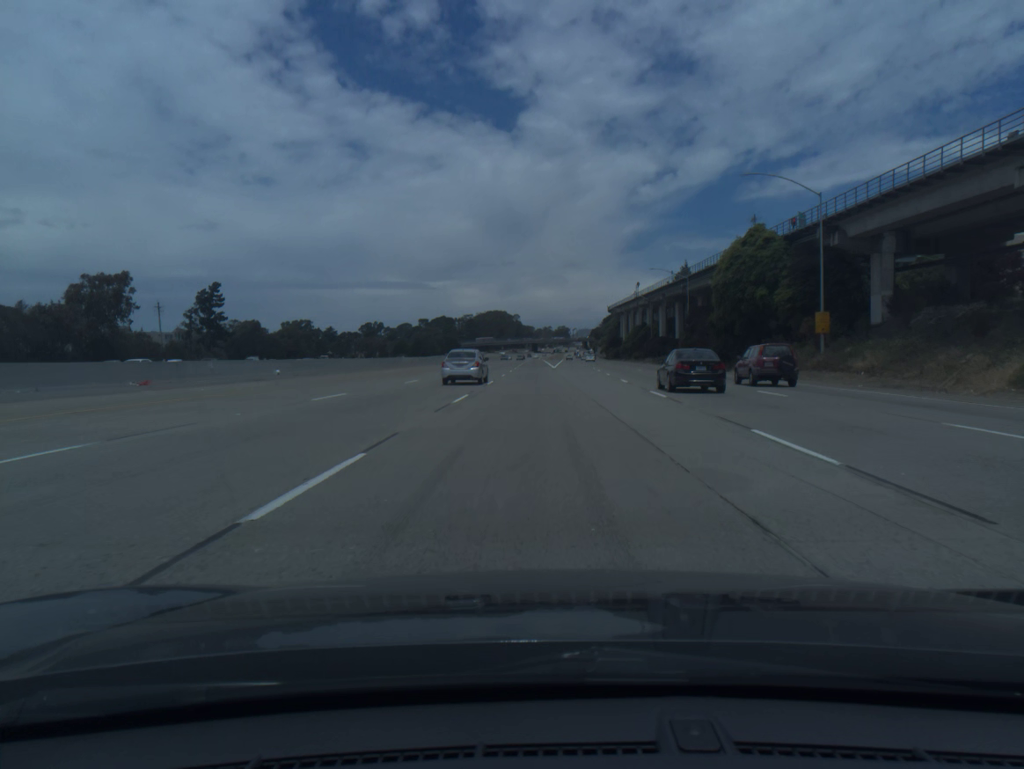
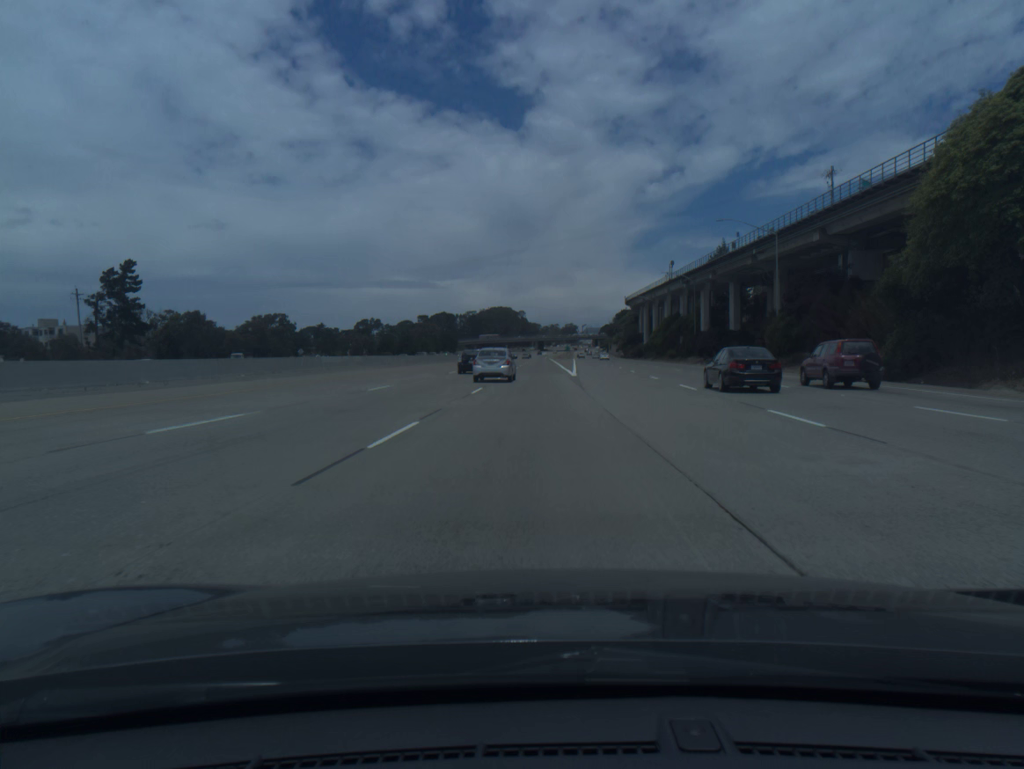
(-0.1, +38.4) m; 0°
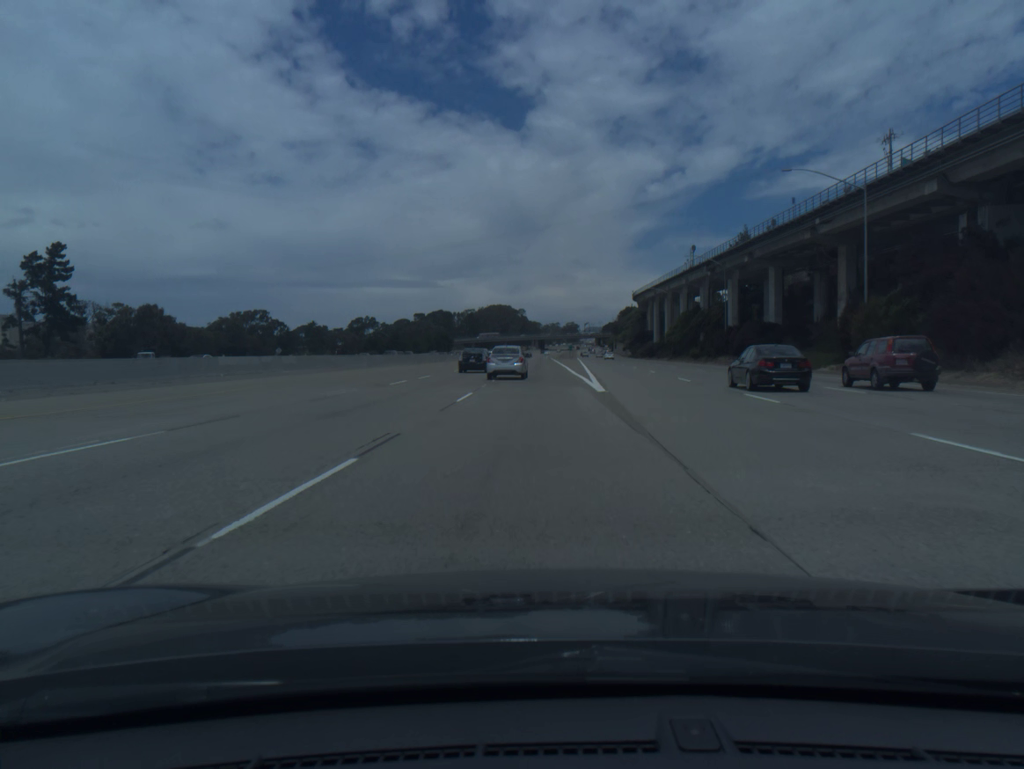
(0.0, +19.2) m; 0°
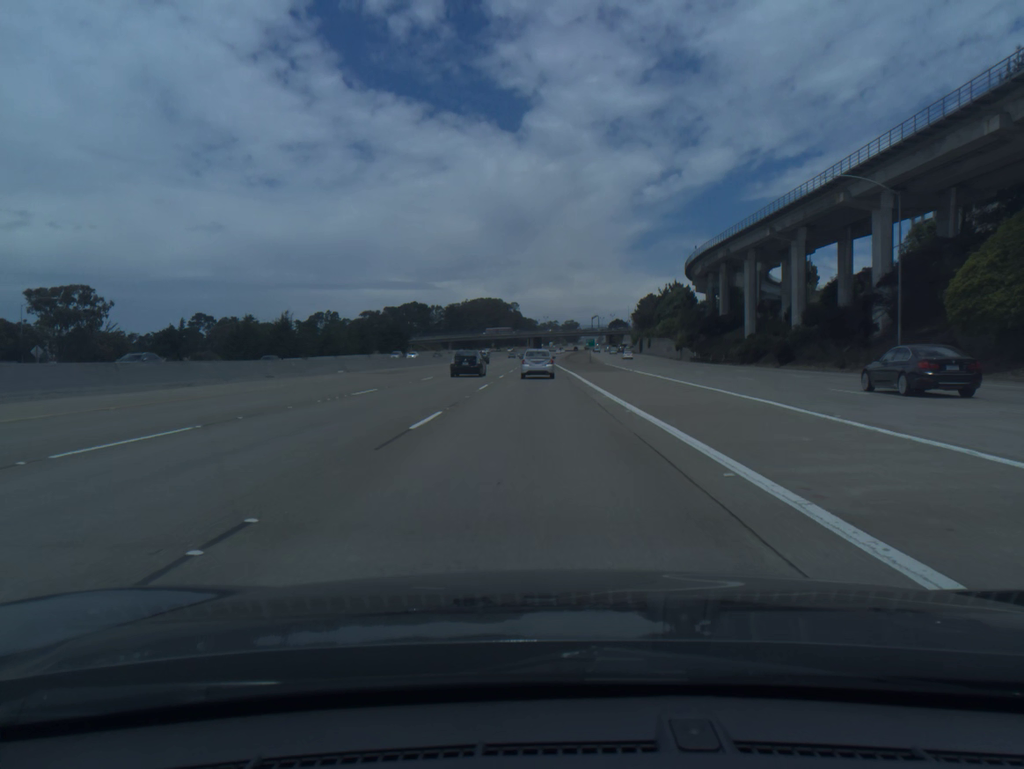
(+0.1, +95.9) m; 0°
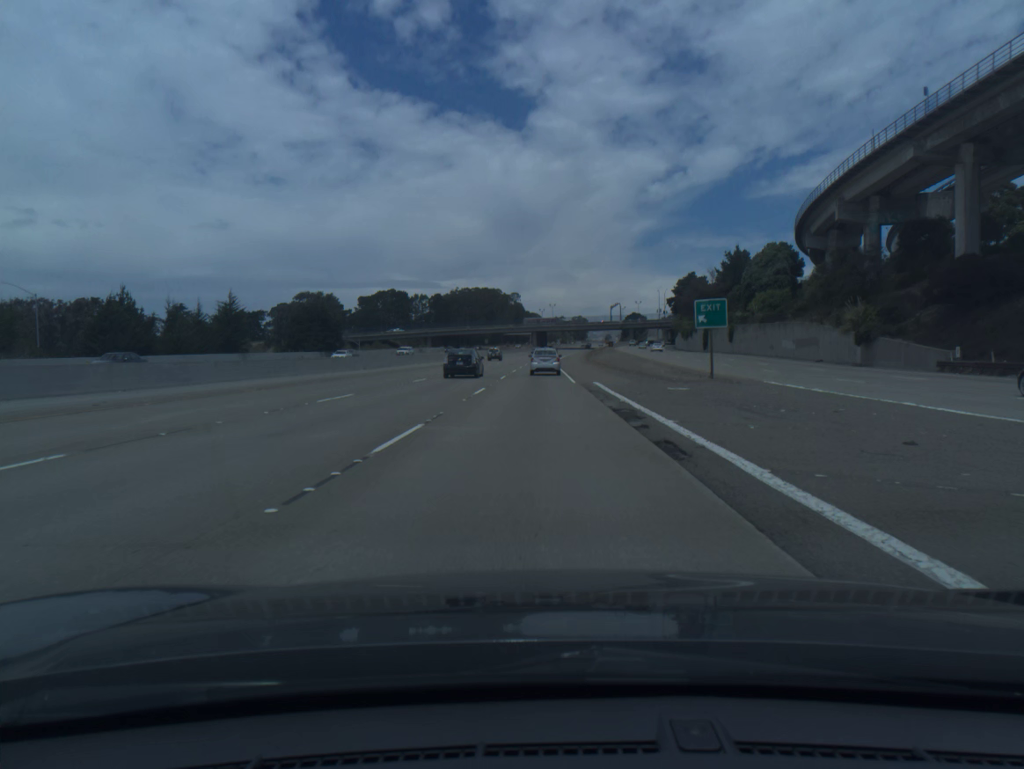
(-0.2, +76.7) m; 0°
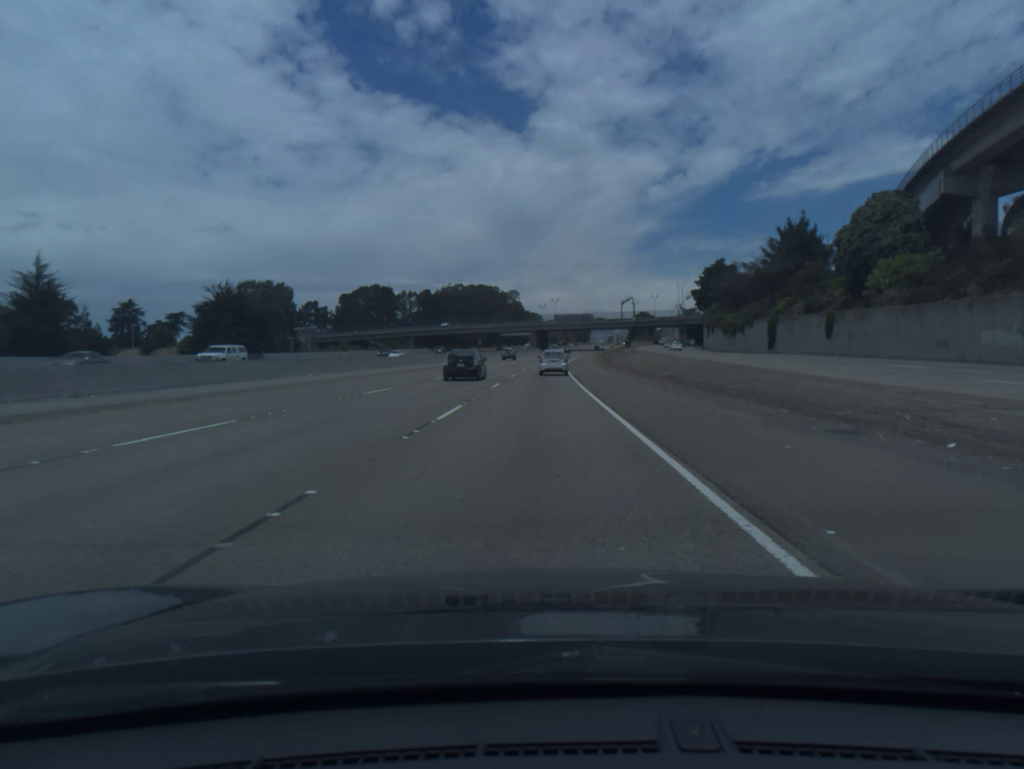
(0.0, +38.4) m; 0°
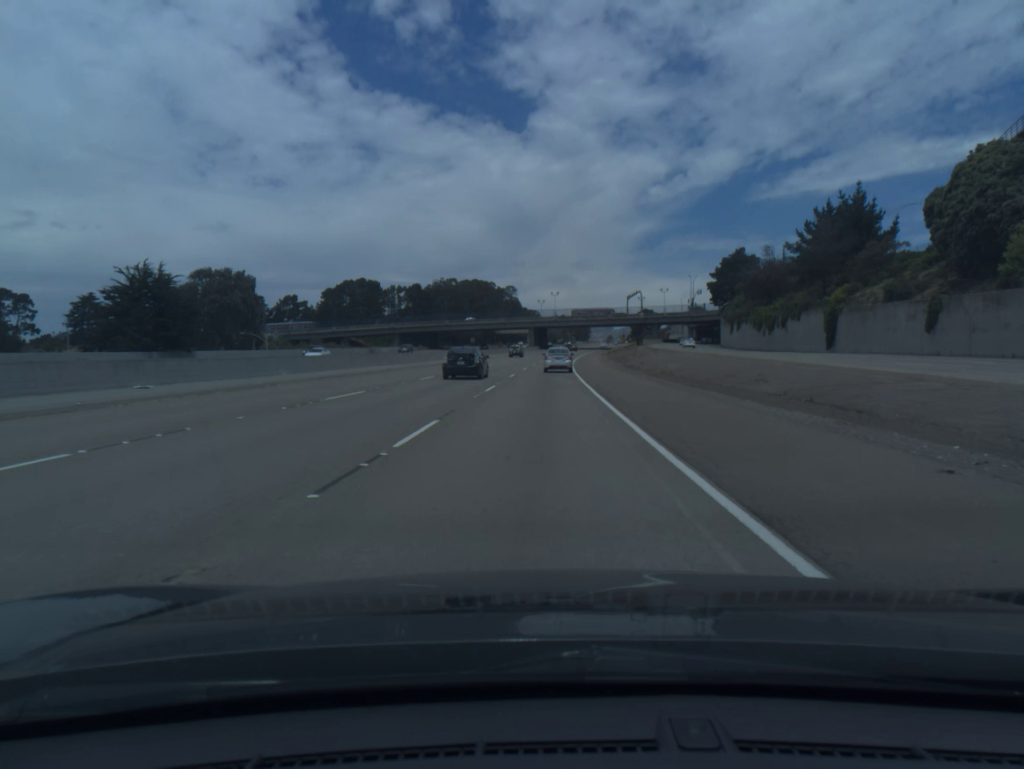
(0.0, +19.2) m; 0°
